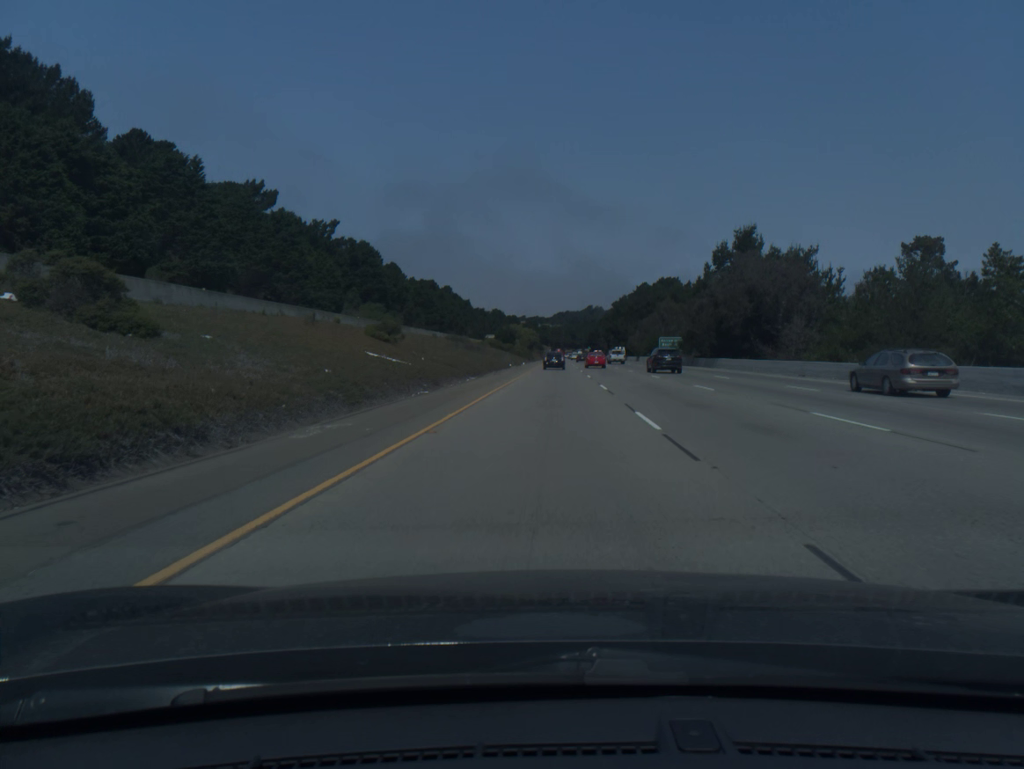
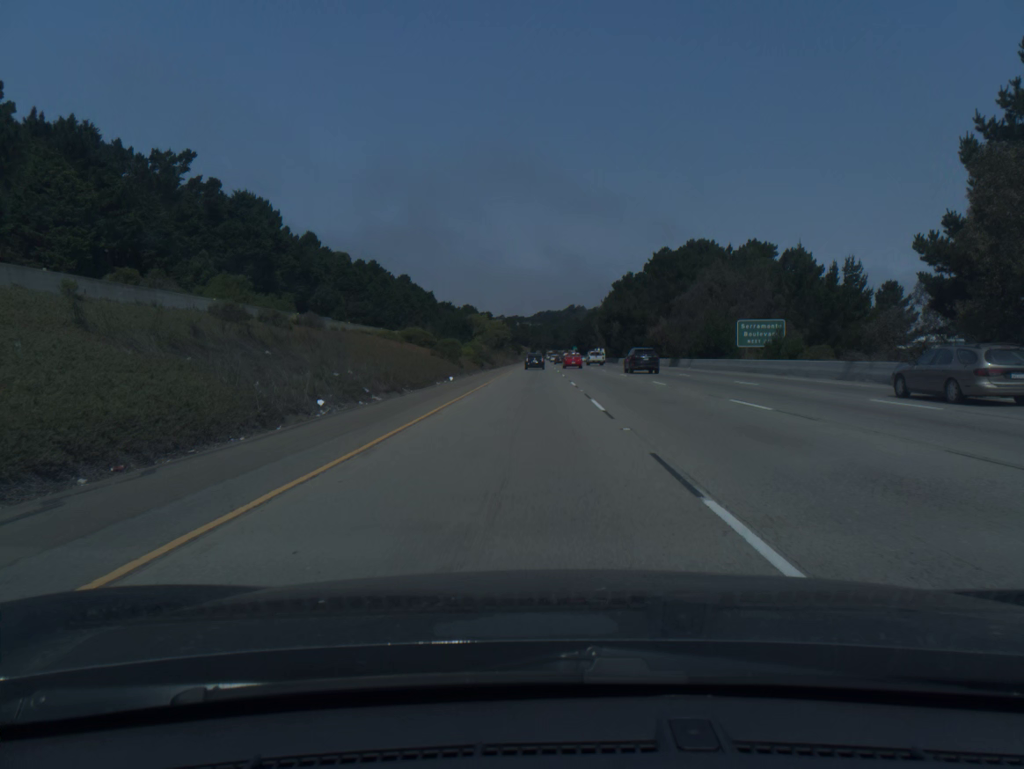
(+2.0, +68.5) m; +2°
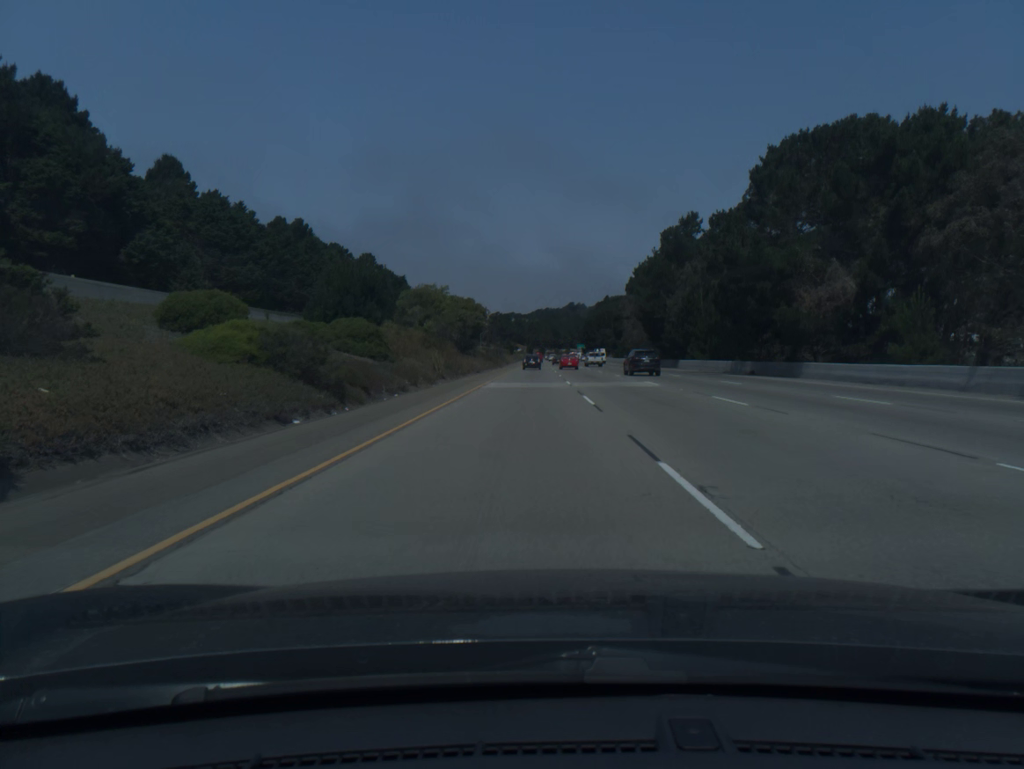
(0.0, +70.7) m; 0°
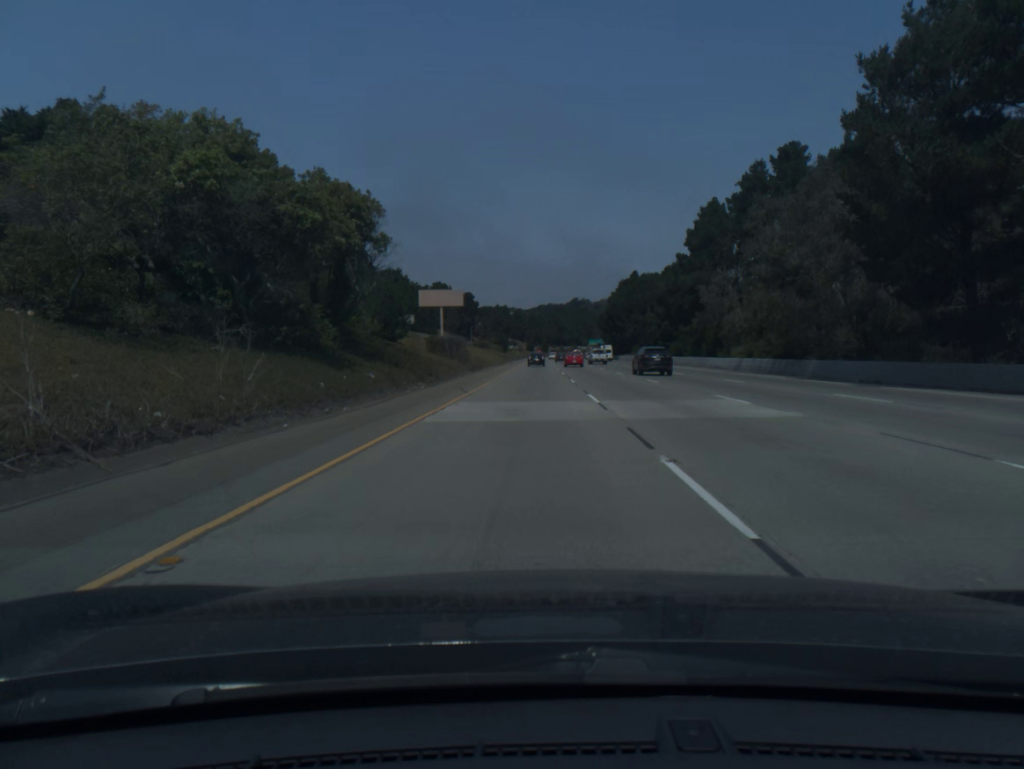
(-0.1, +72.7) m; 0°
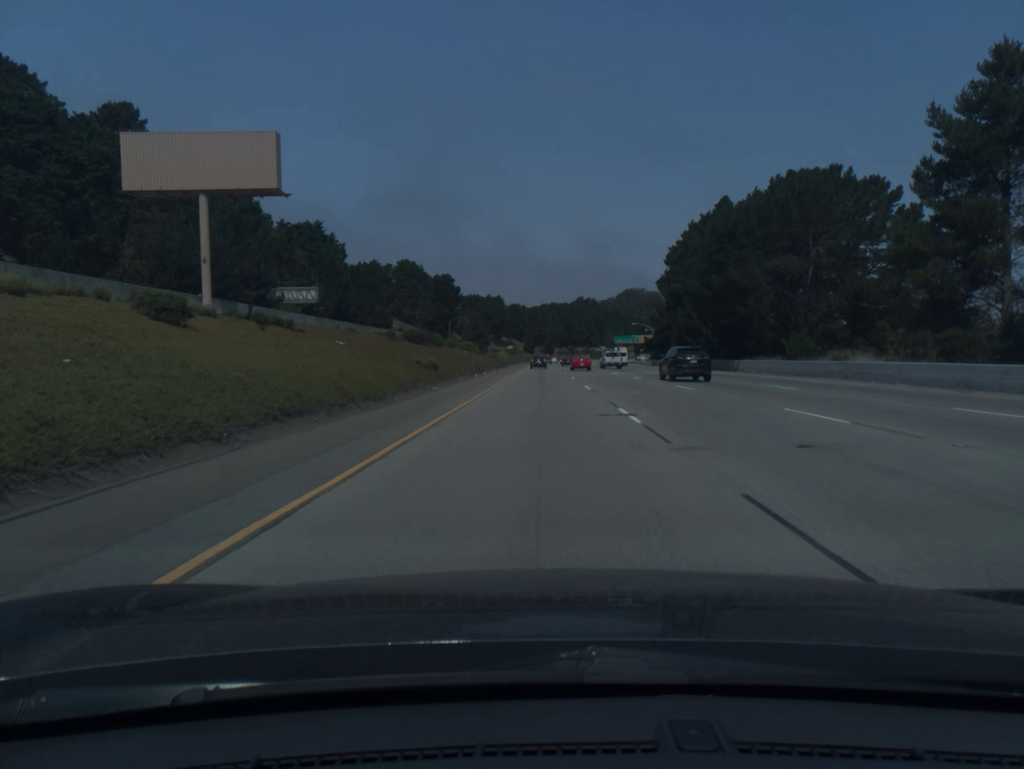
(-0.2, +93.4) m; 0°
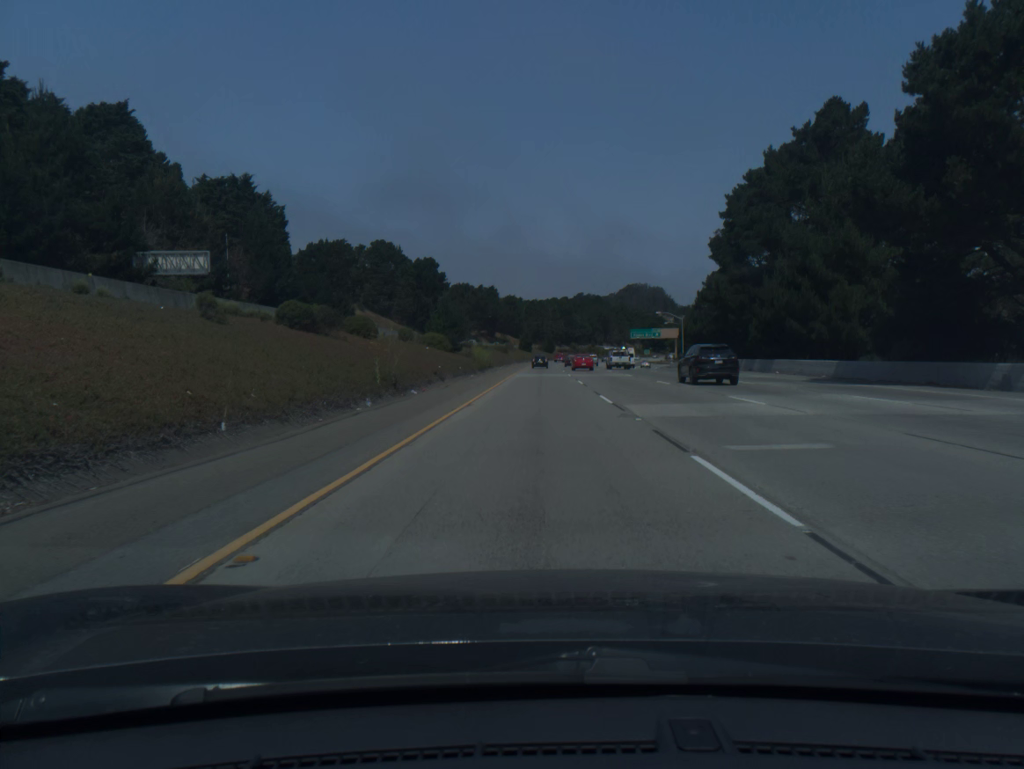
(0.0, +37.9) m; 0°
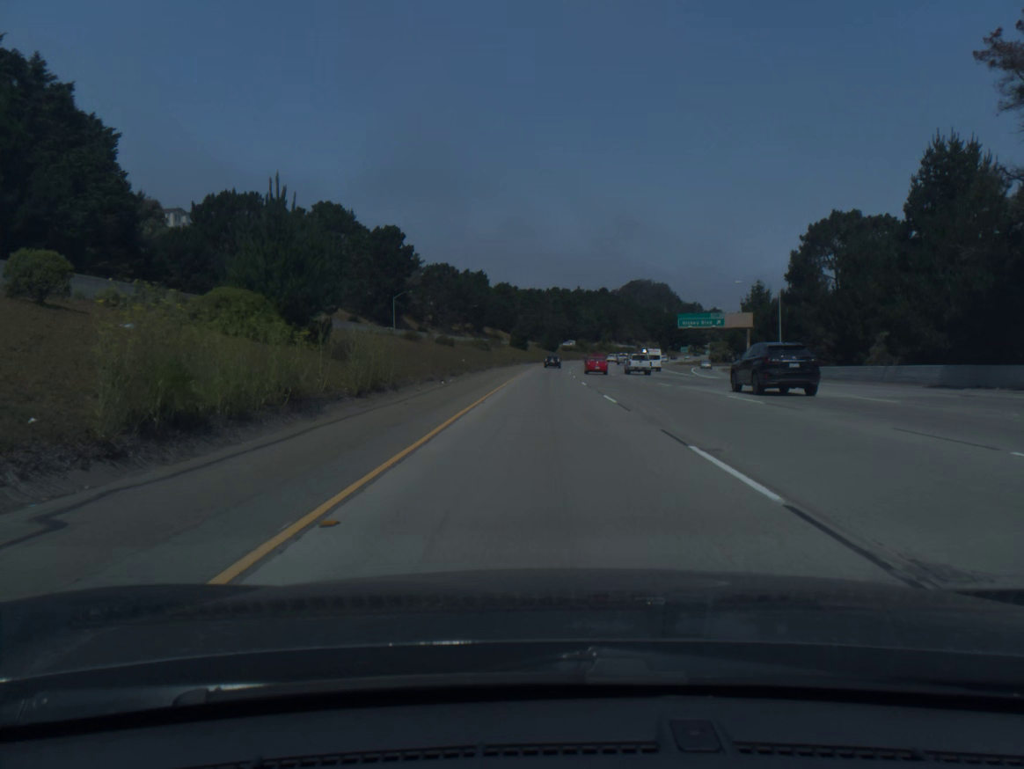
(-0.1, +57.4) m; 0°
